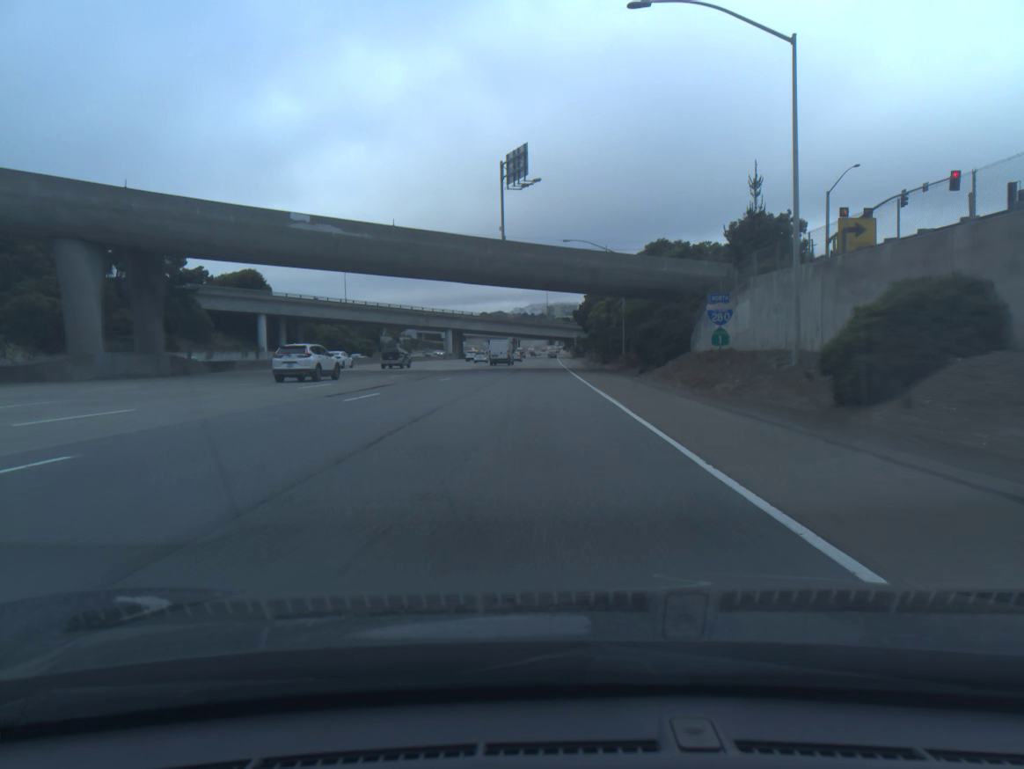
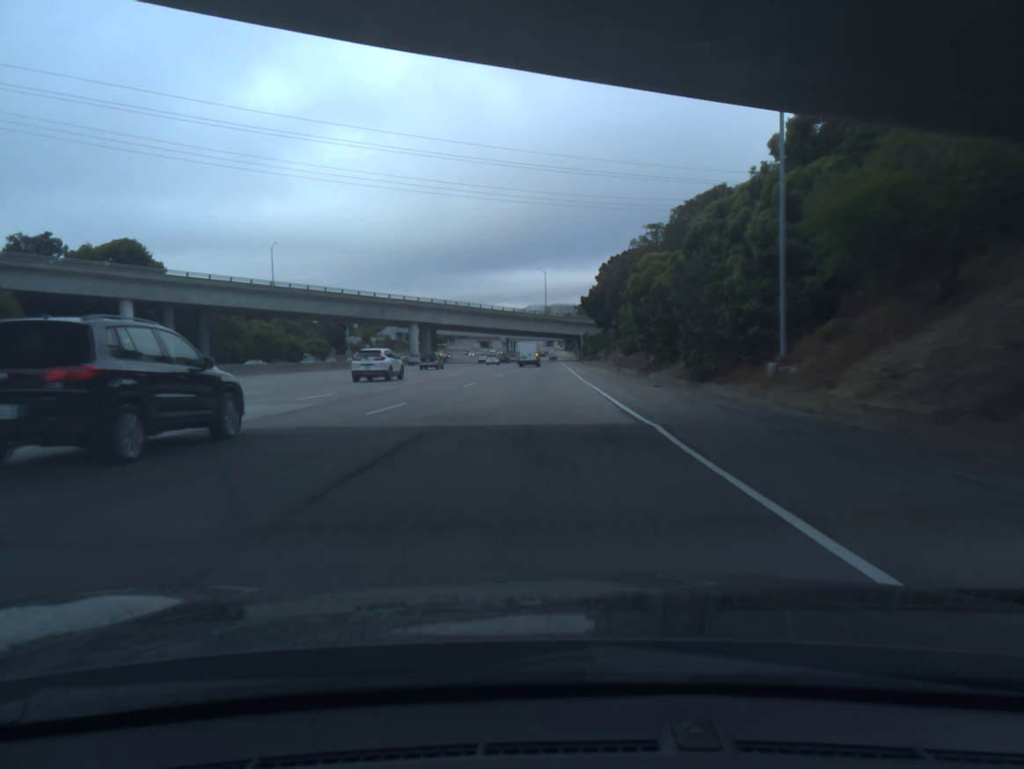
(+0.1, +48.1) m; 0°
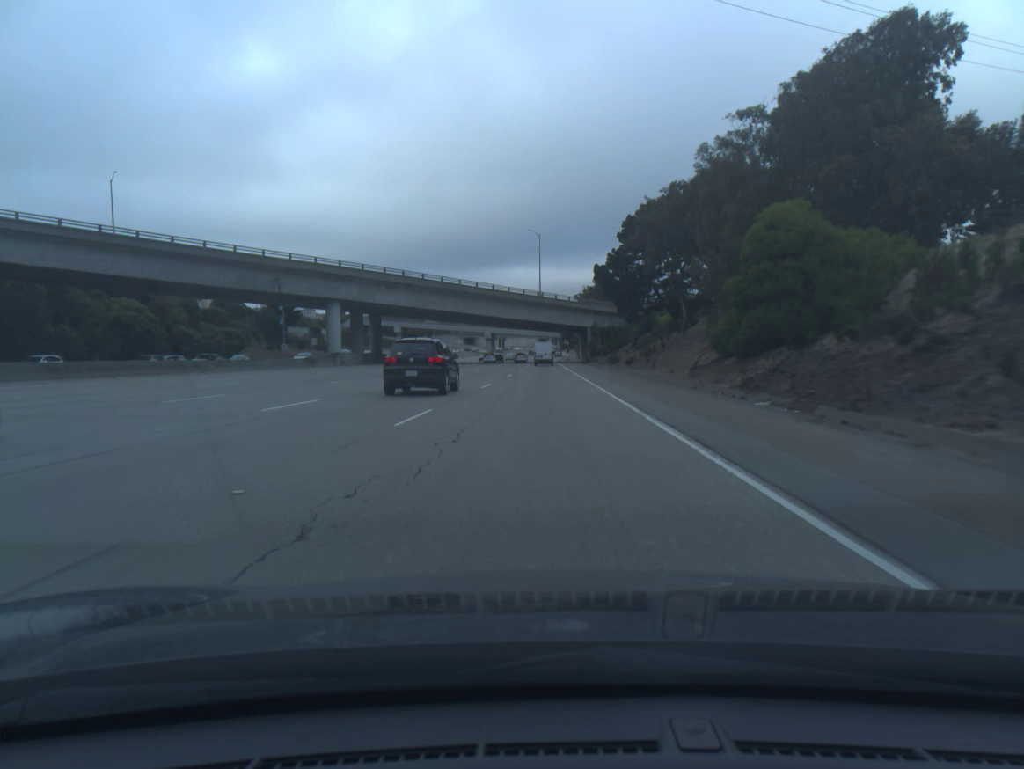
(0.0, +48.0) m; 0°
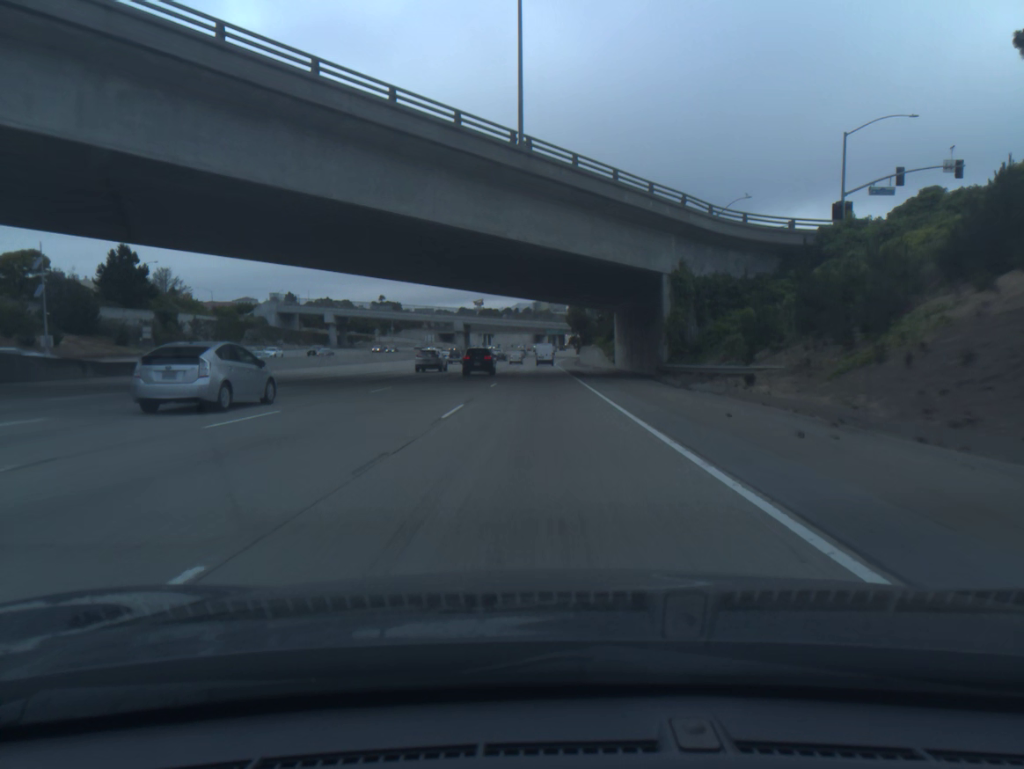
(+0.4, +79.9) m; 0°
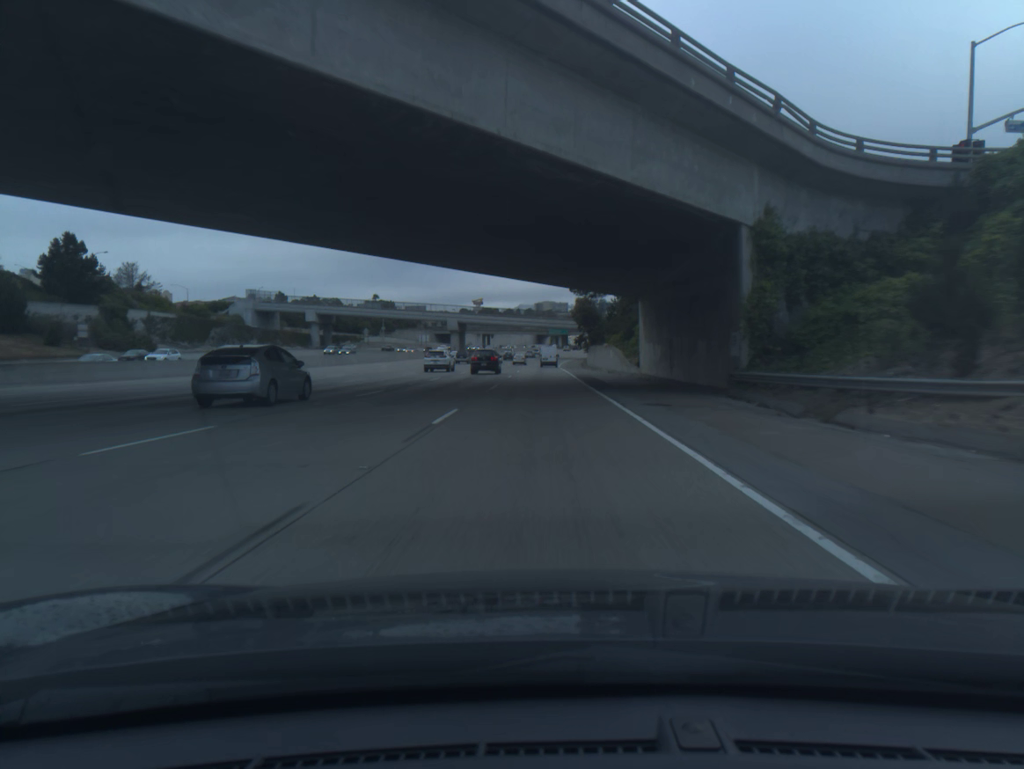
(0.0, +16.0) m; 0°
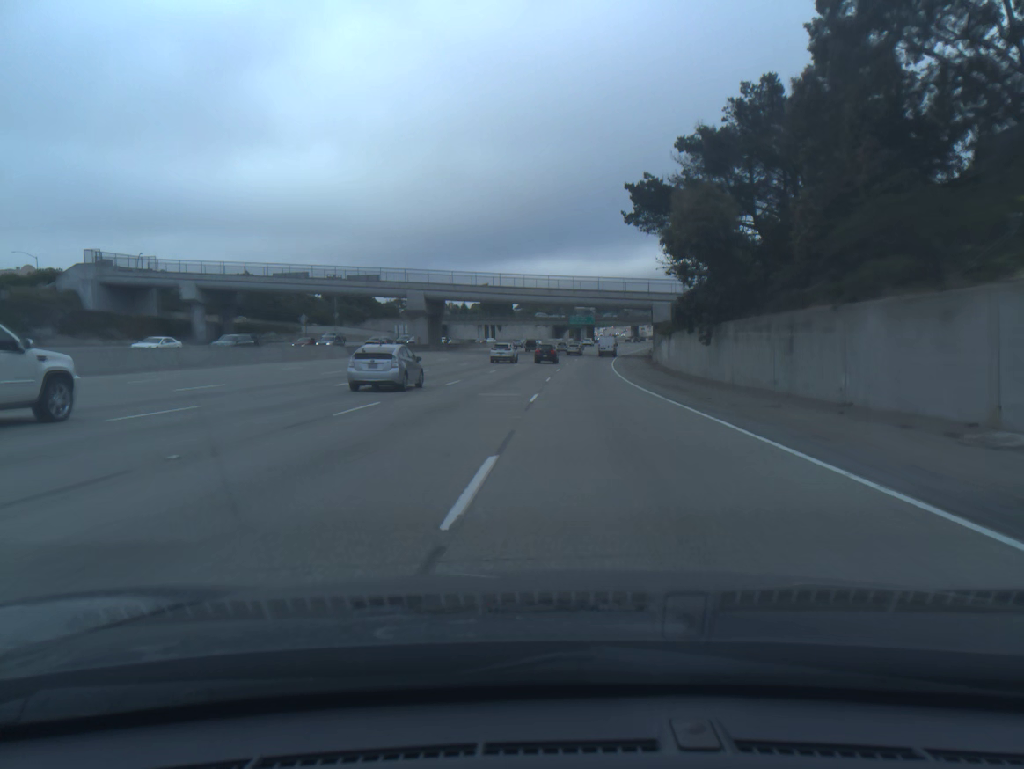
(-1.0, +66.4) m; -1°
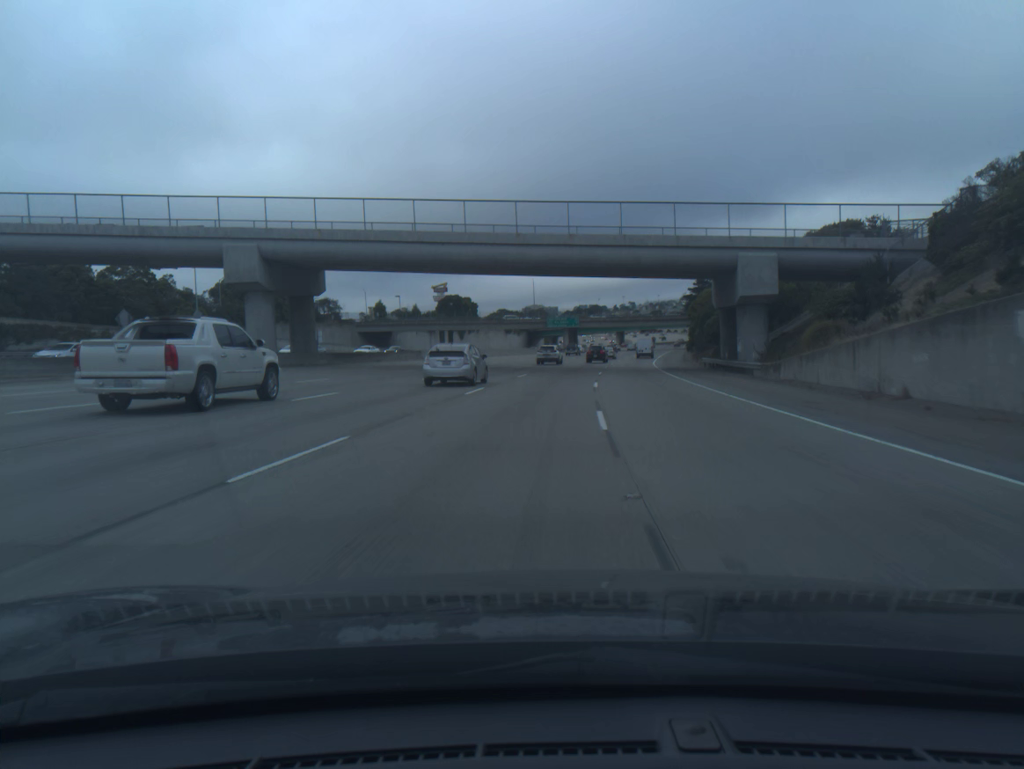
(+0.5, +51.4) m; +2°
